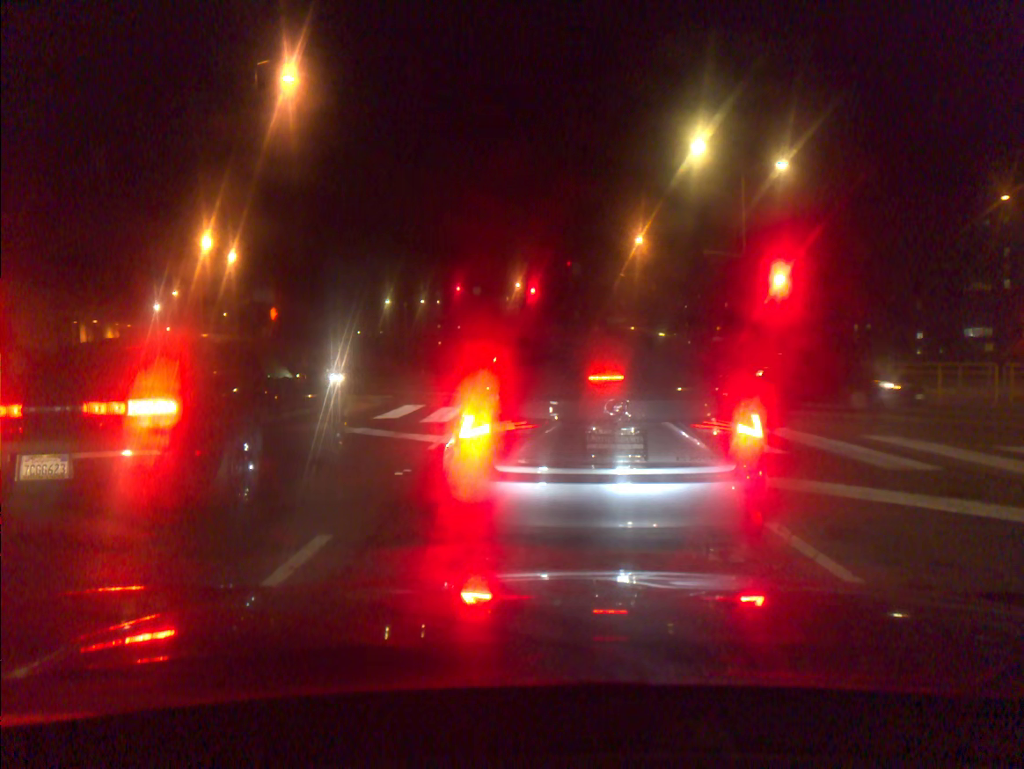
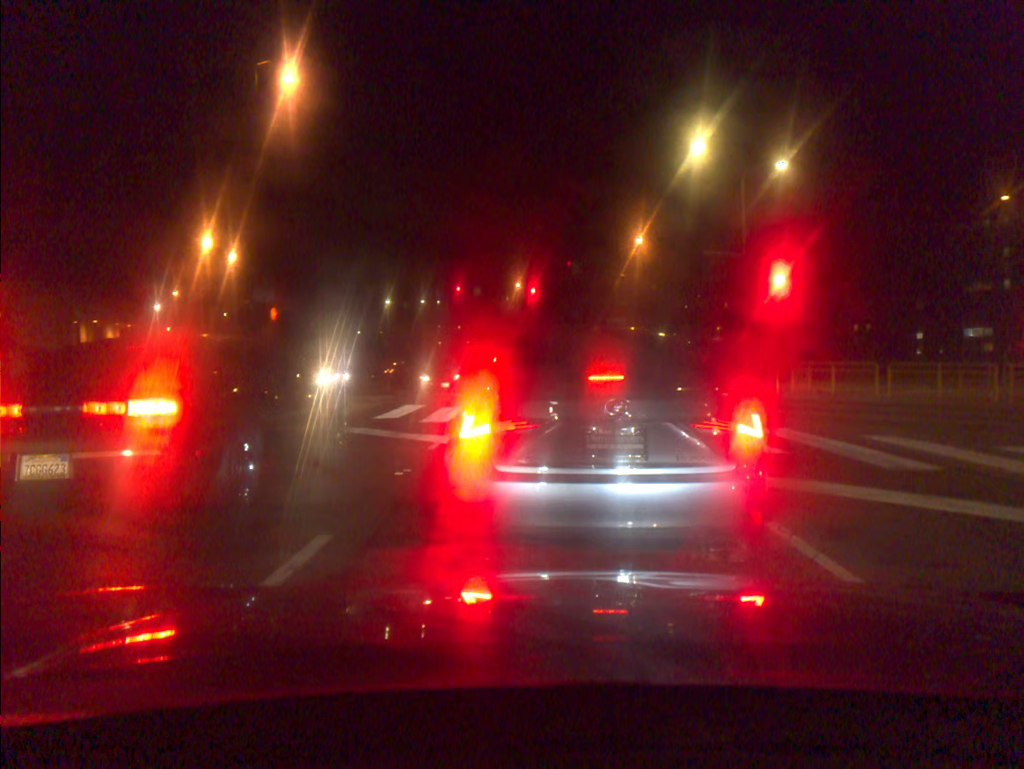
(0.0, 0.0) m; 0°
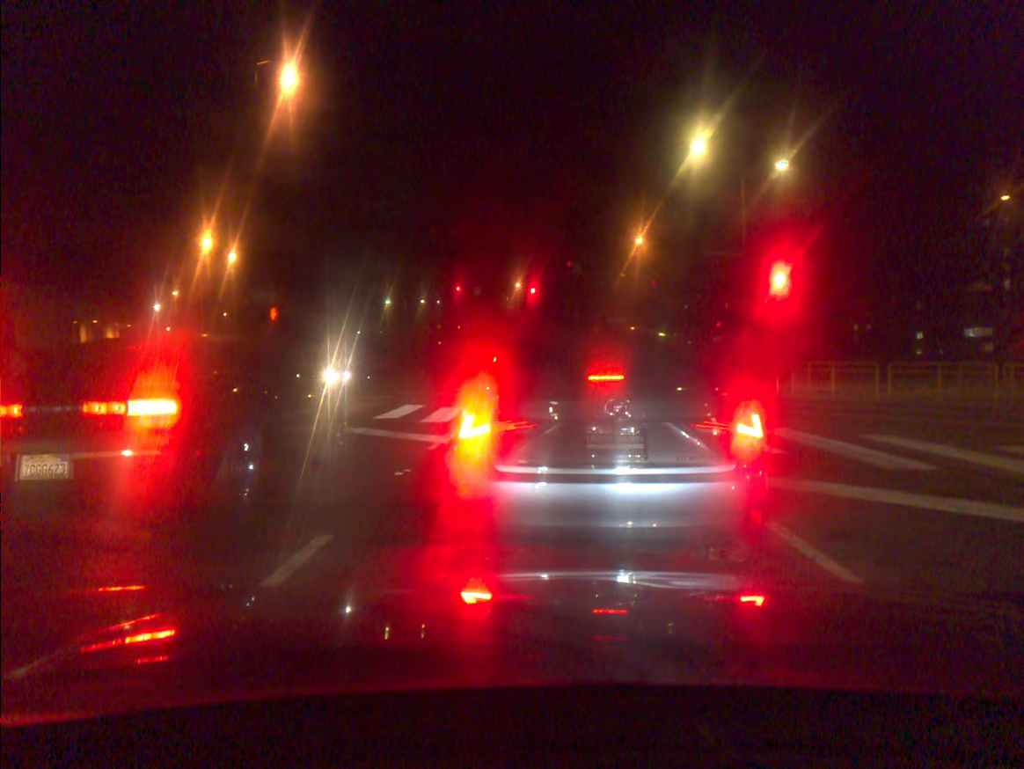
(0.0, 0.0) m; 0°
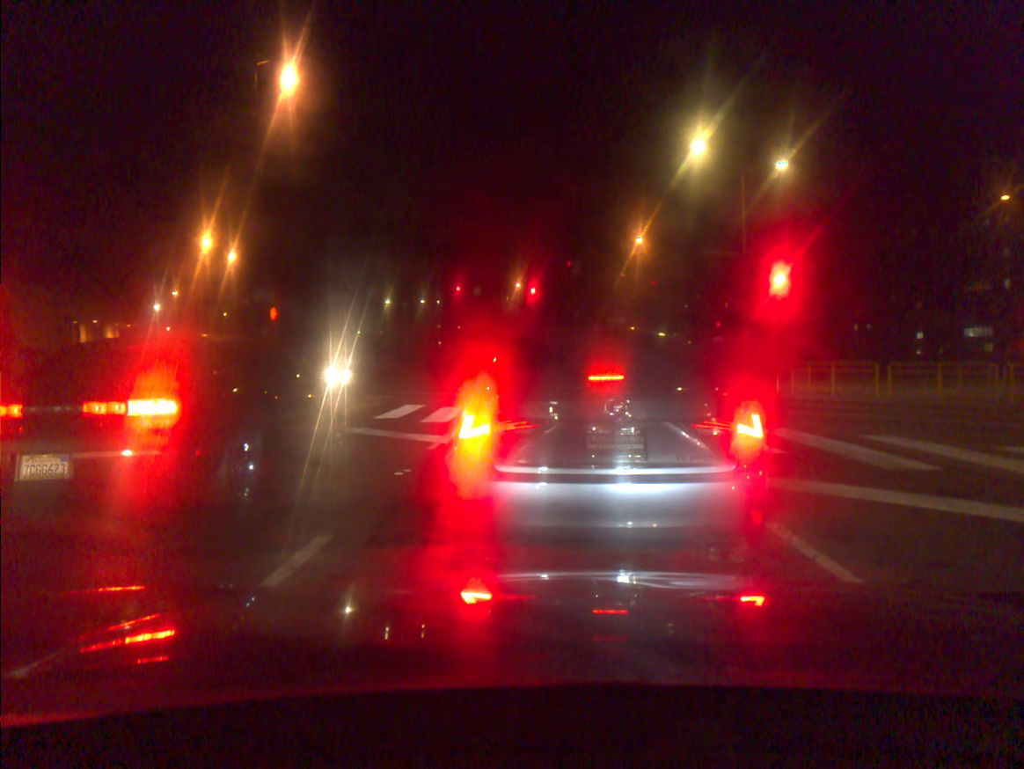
(0.0, 0.0) m; 0°
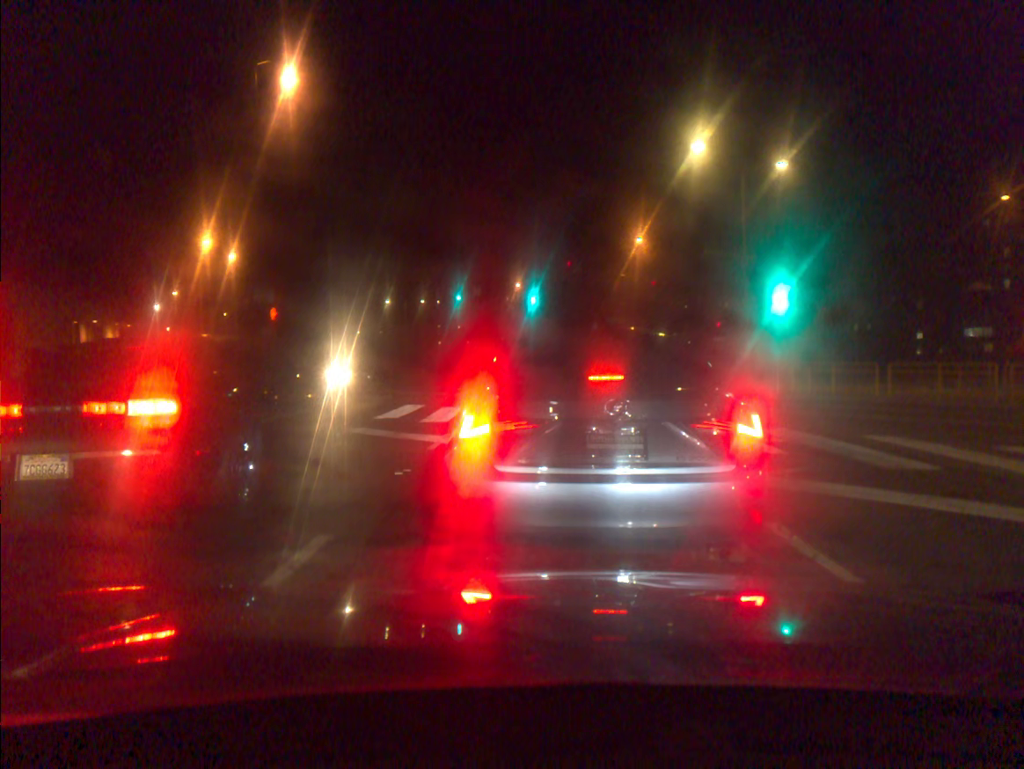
(0.0, 0.0) m; 0°
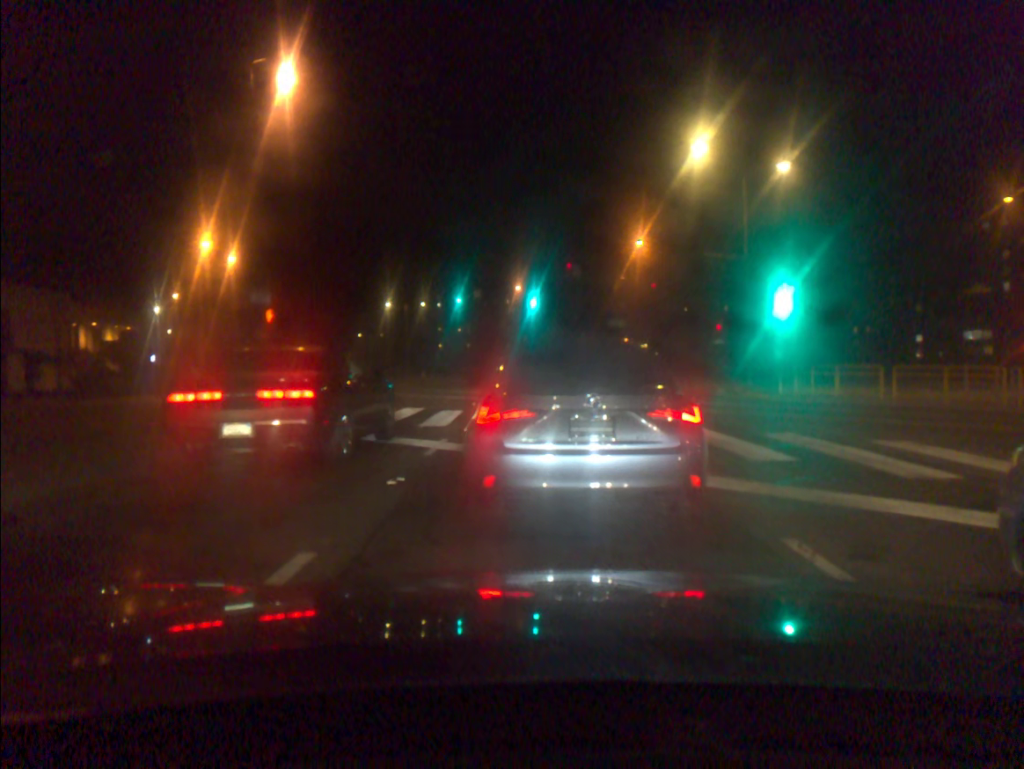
(0.0, +0.4) m; 0°
